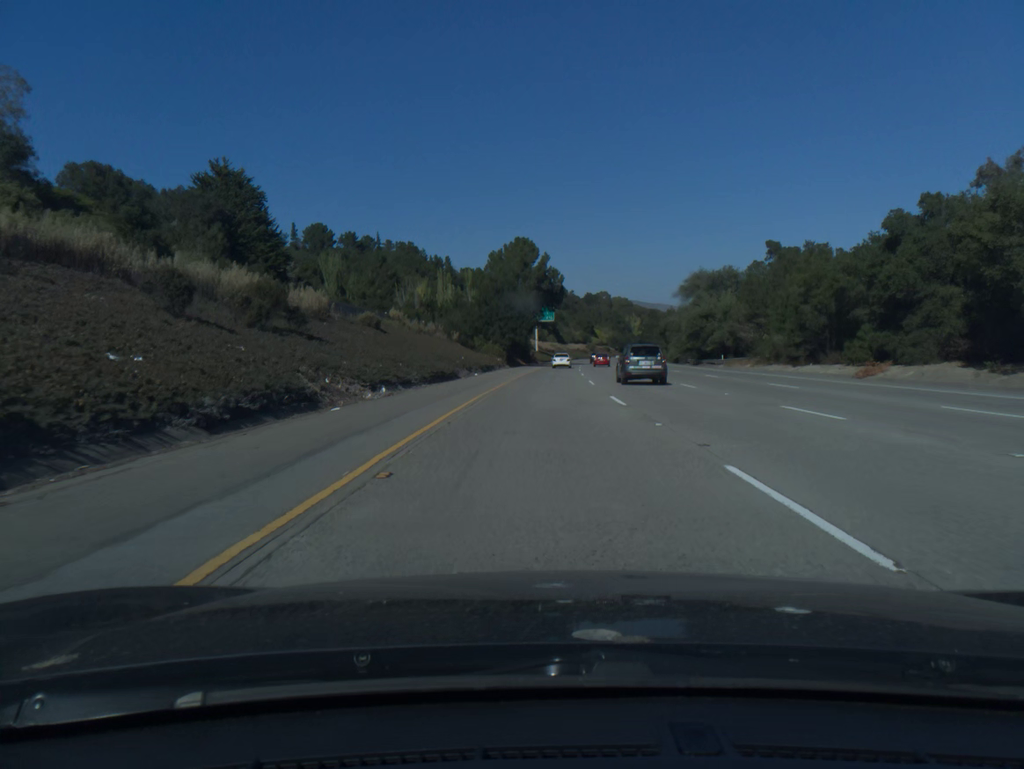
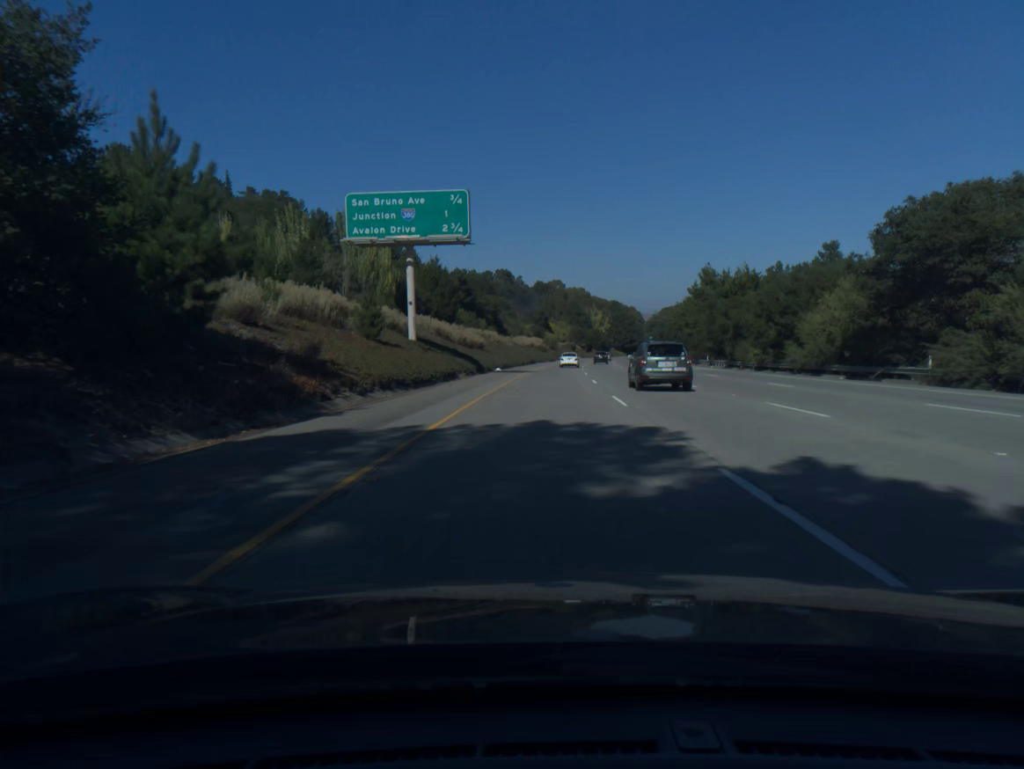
(+3.6, +102.5) m; +4°
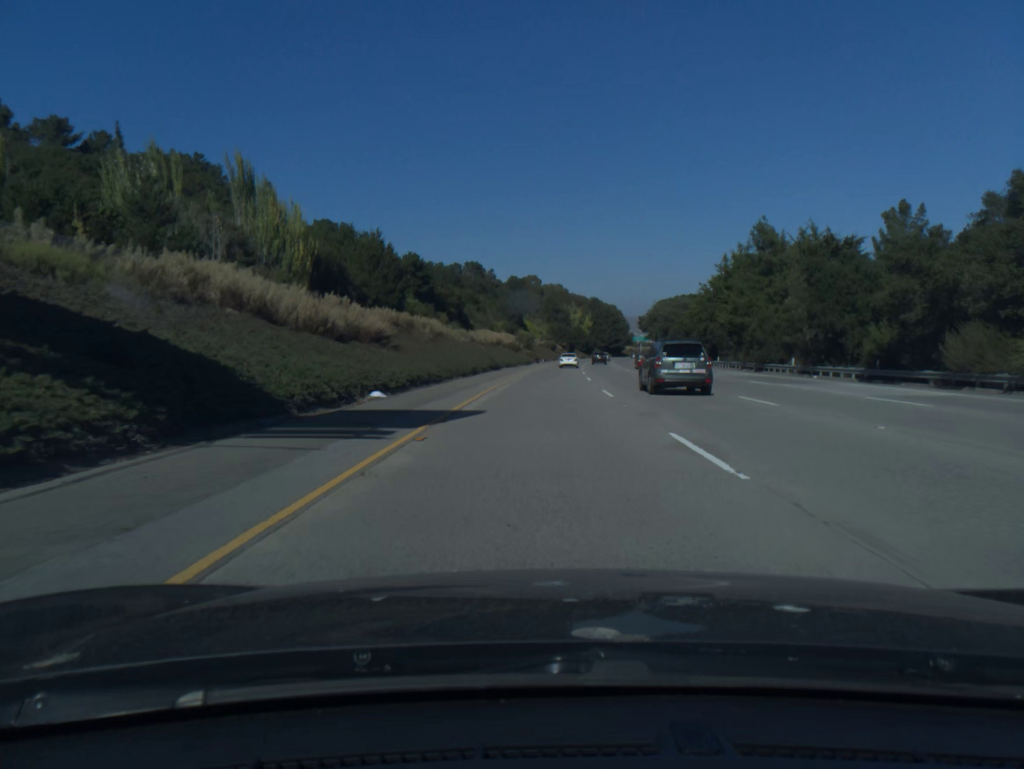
(+0.7, +40.3) m; +2°
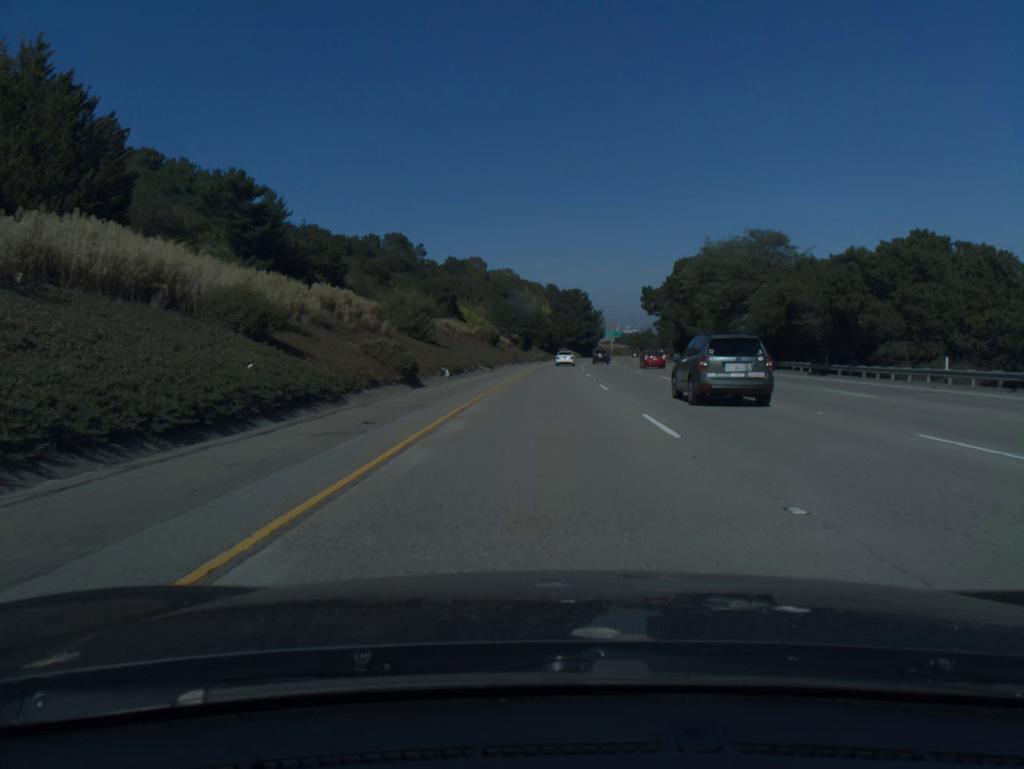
(+2.6, +84.0) m; +4°
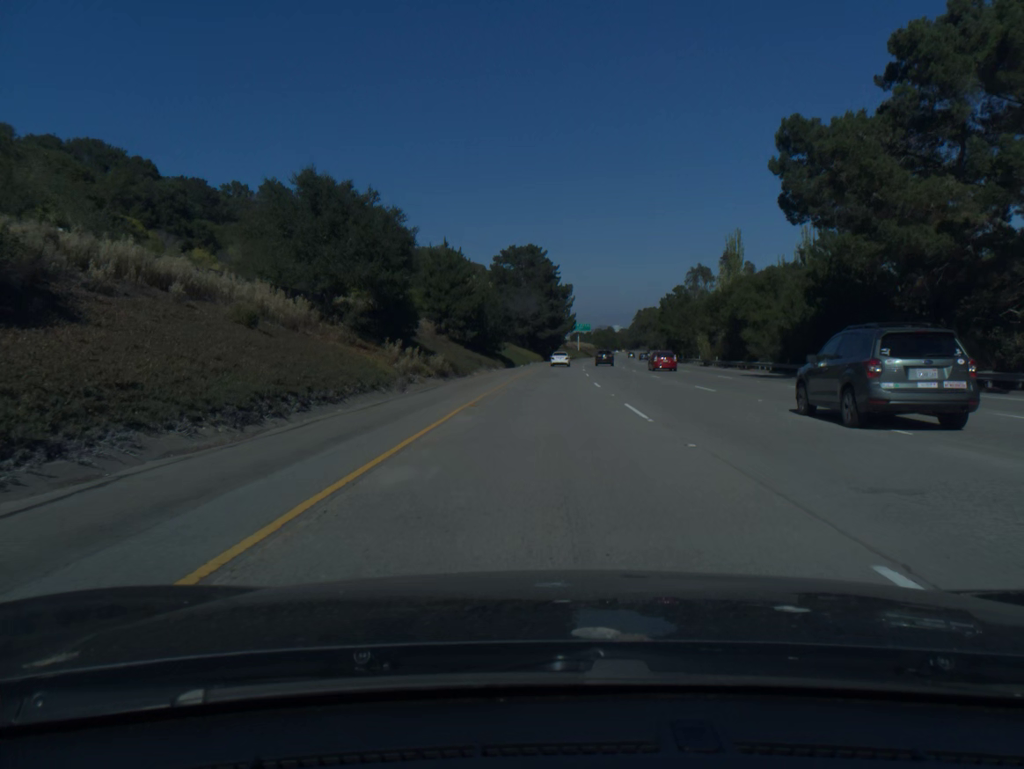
(+2.6, +84.1) m; +4°
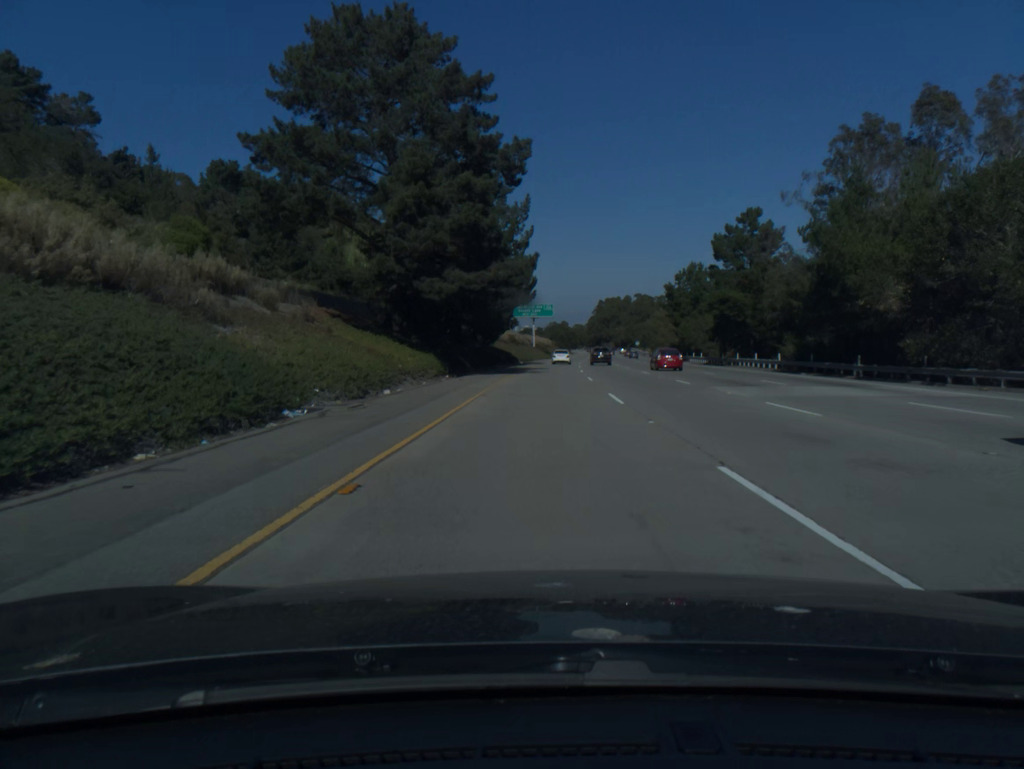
(+2.7, +84.0) m; +4°
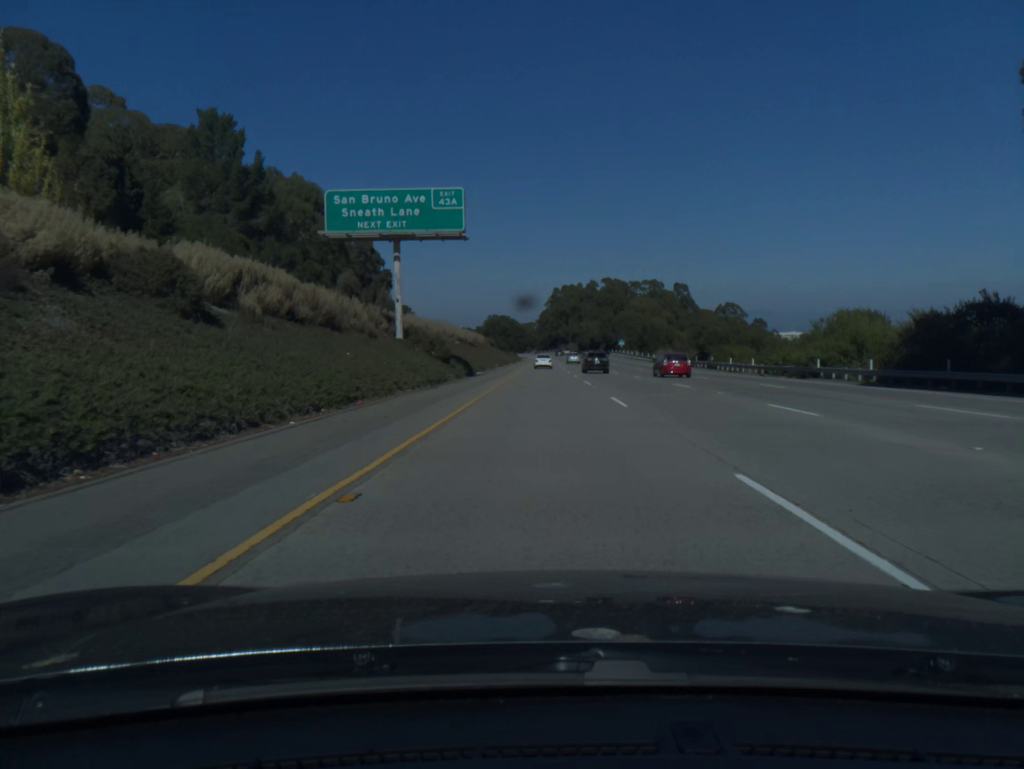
(+3.6, +102.4) m; +4°
